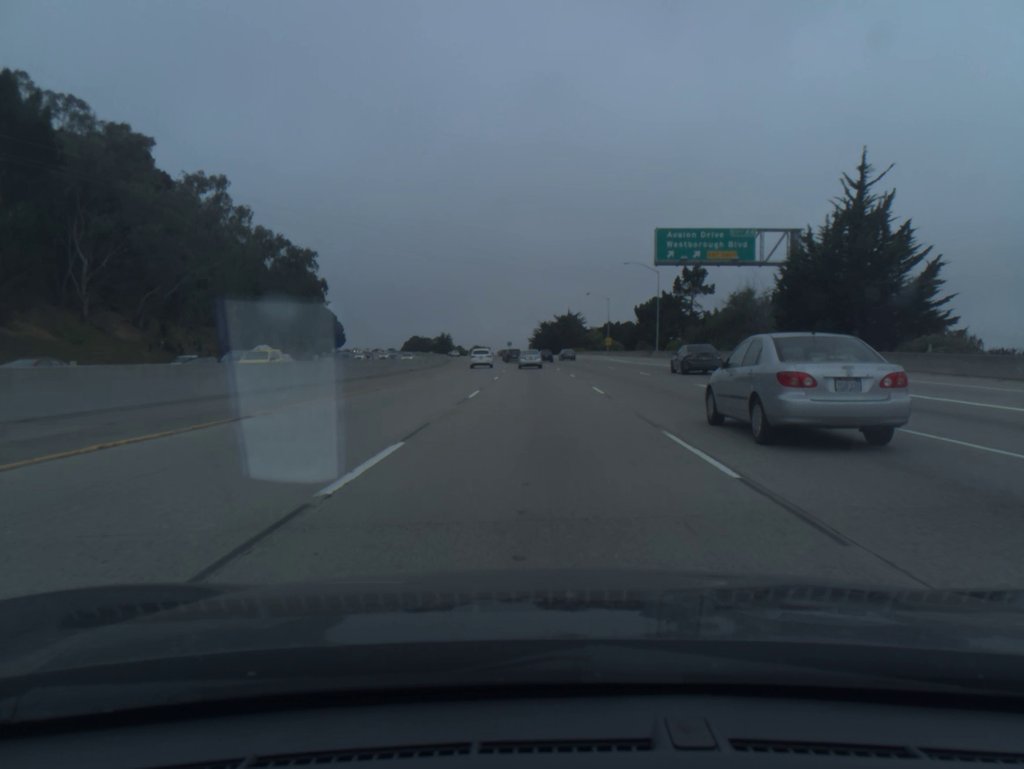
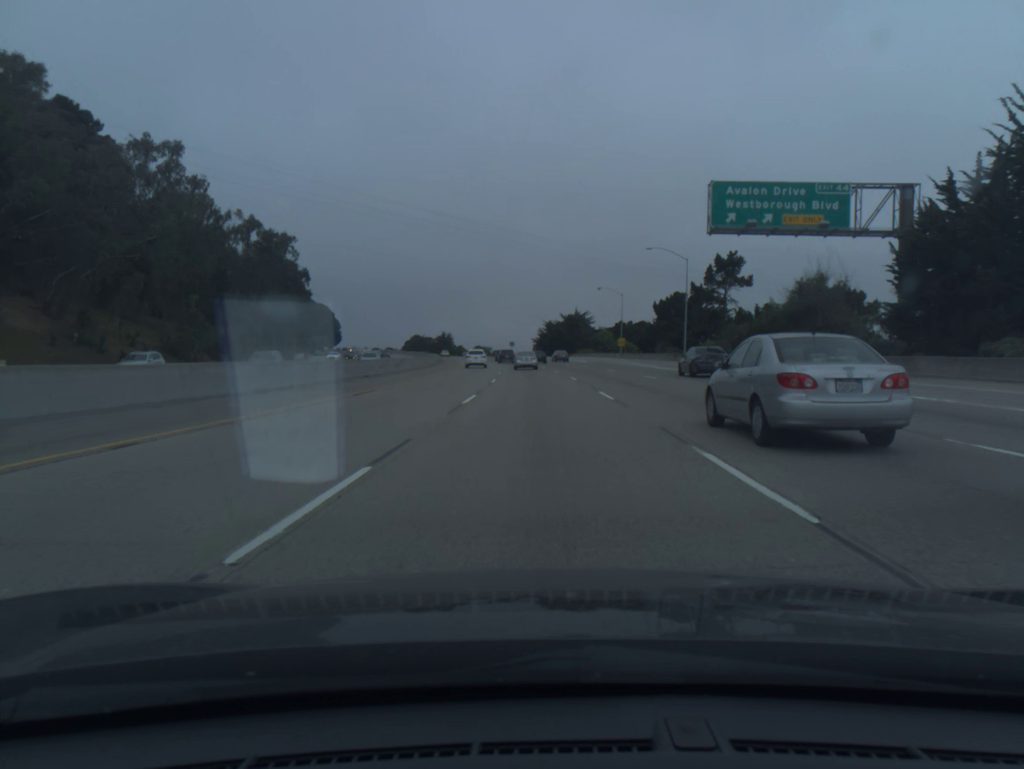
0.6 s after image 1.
(0.0, +16.7) m; 0°
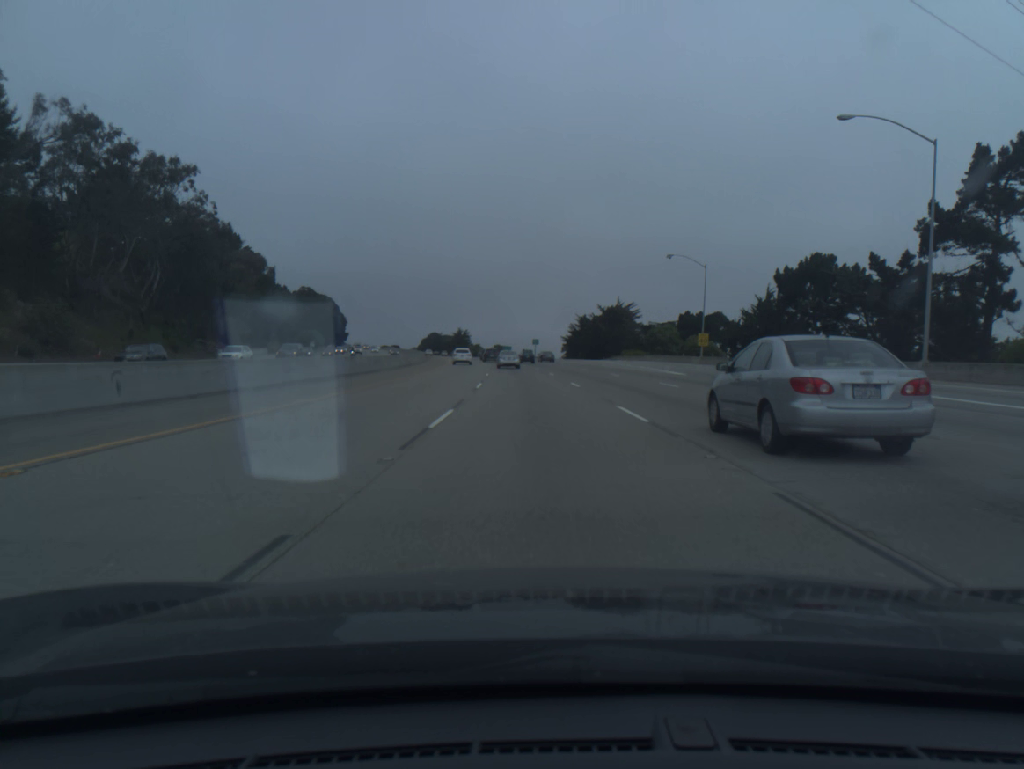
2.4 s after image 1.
(-0.7, +50.0) m; -2°
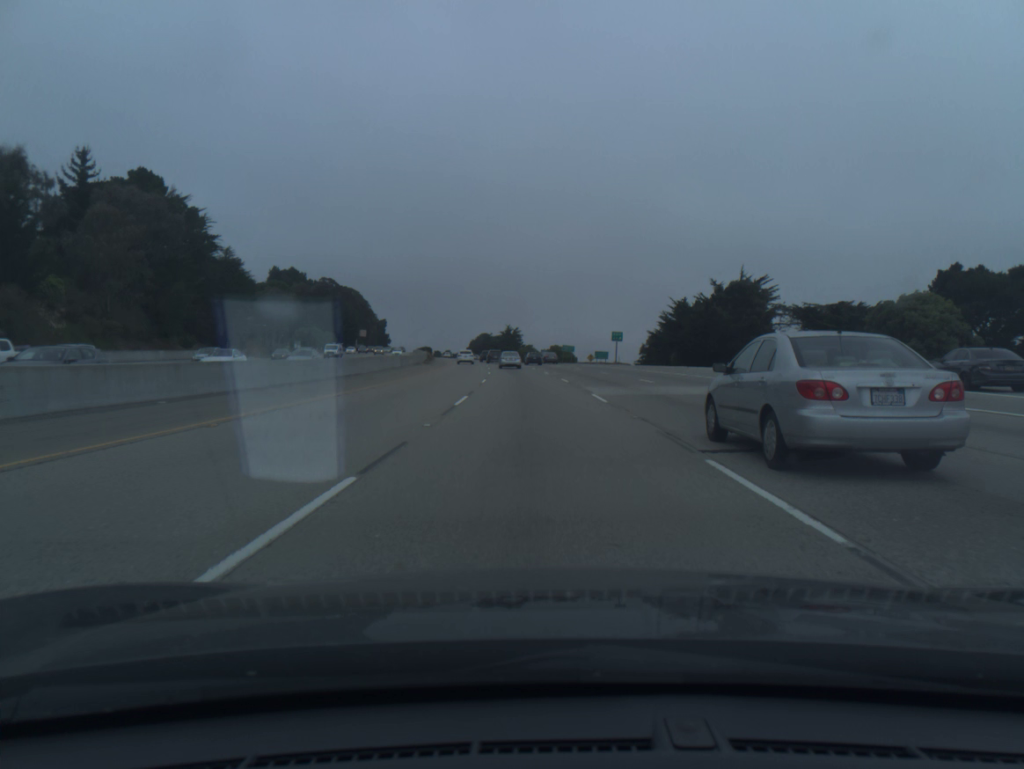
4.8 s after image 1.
(-2.5, +67.5) m; -4°
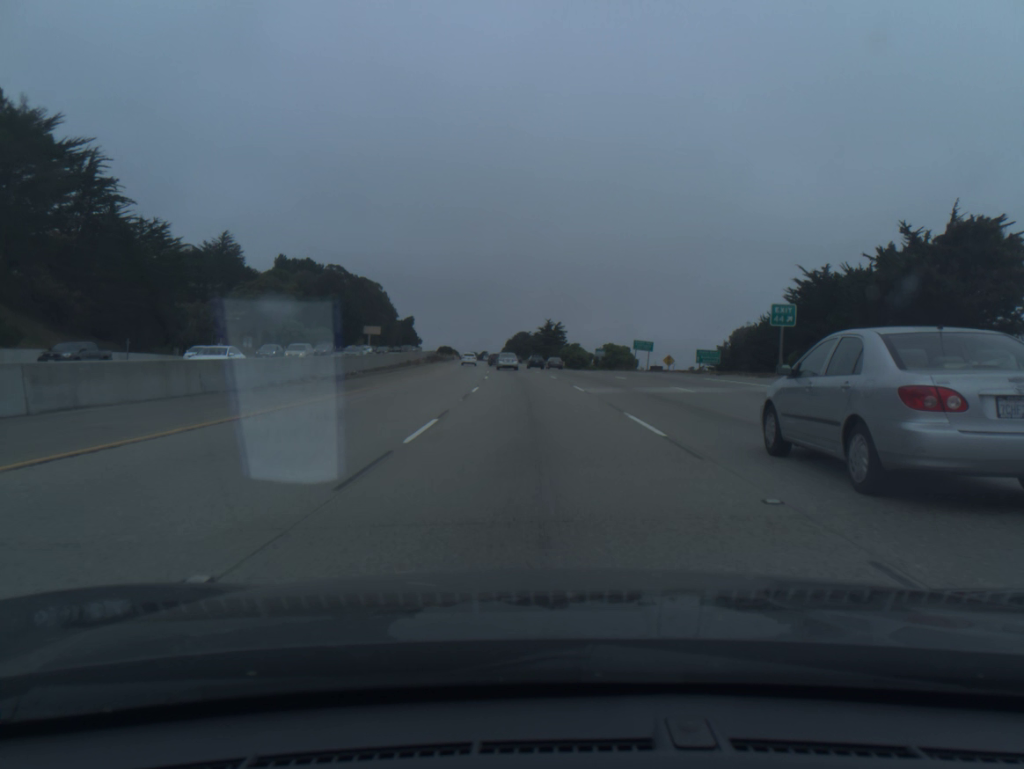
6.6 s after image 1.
(-1.4, +51.3) m; -3°
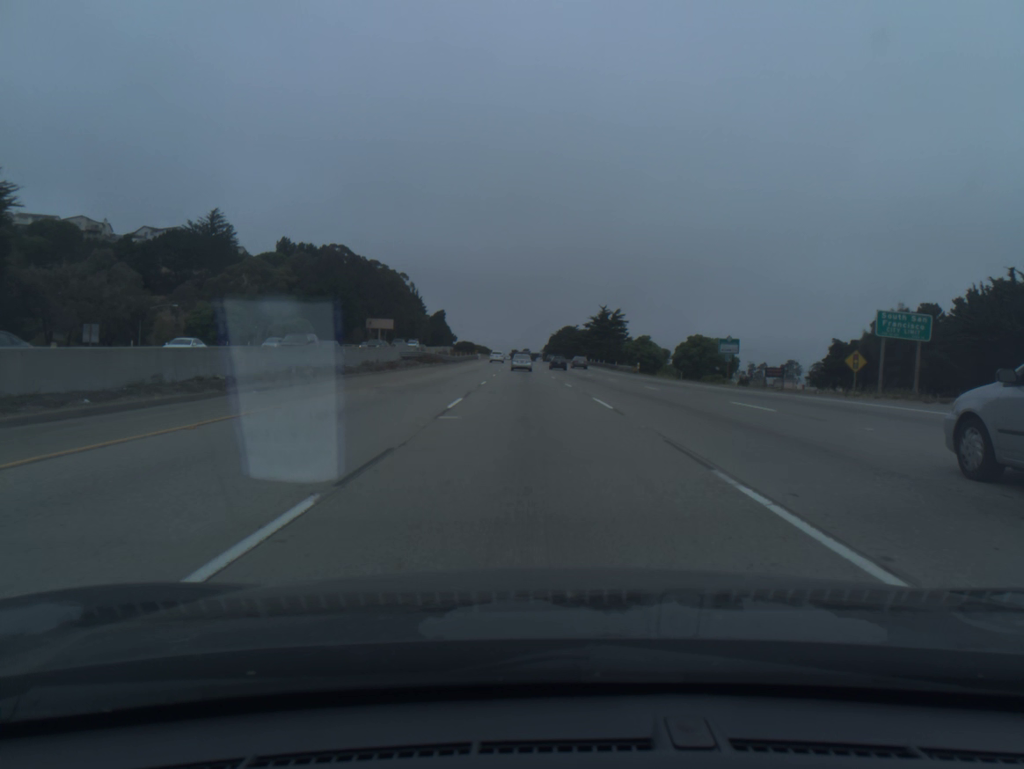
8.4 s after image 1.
(-1.4, +51.7) m; -3°
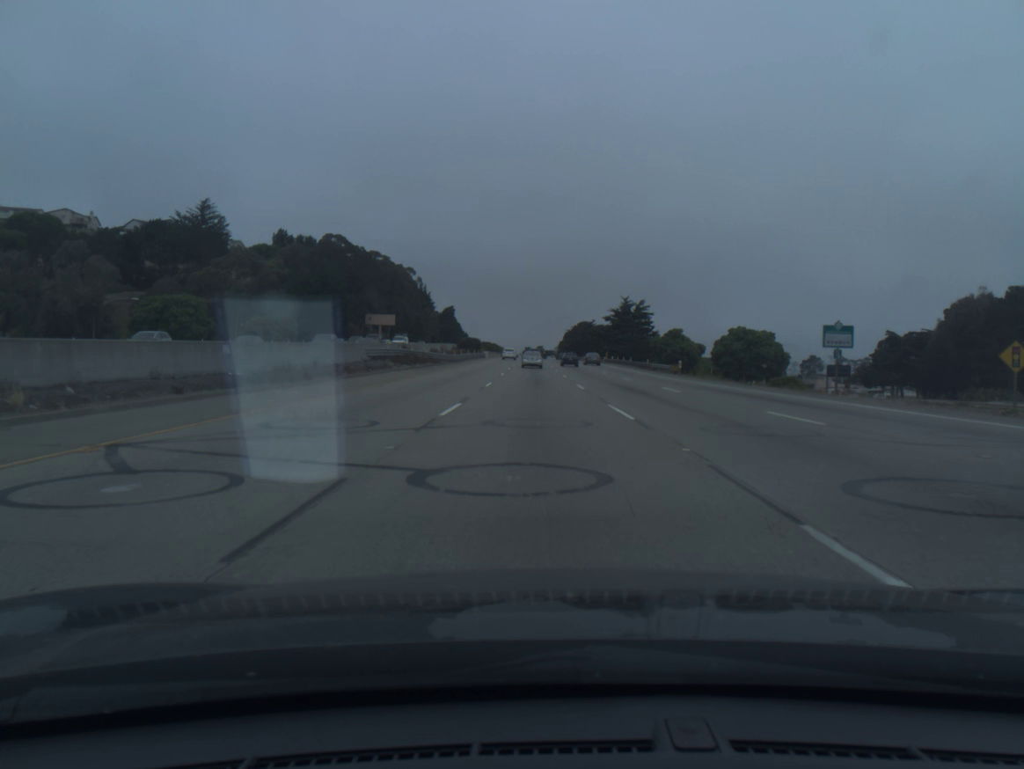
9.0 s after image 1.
(-0.2, +17.3) m; -1°
